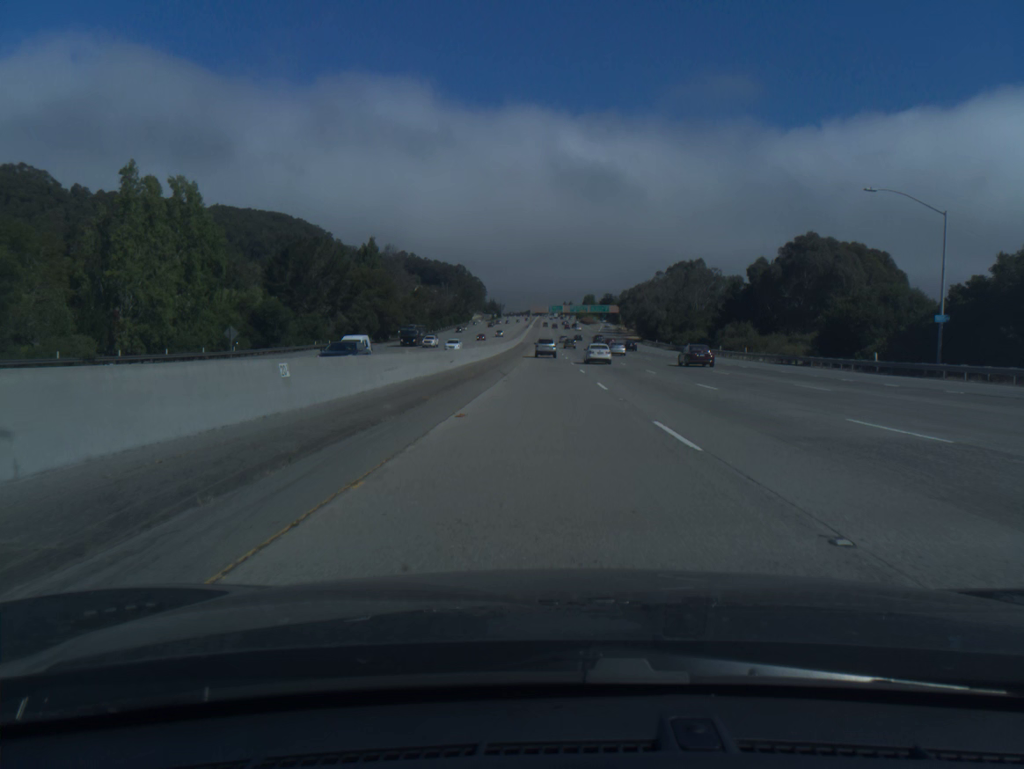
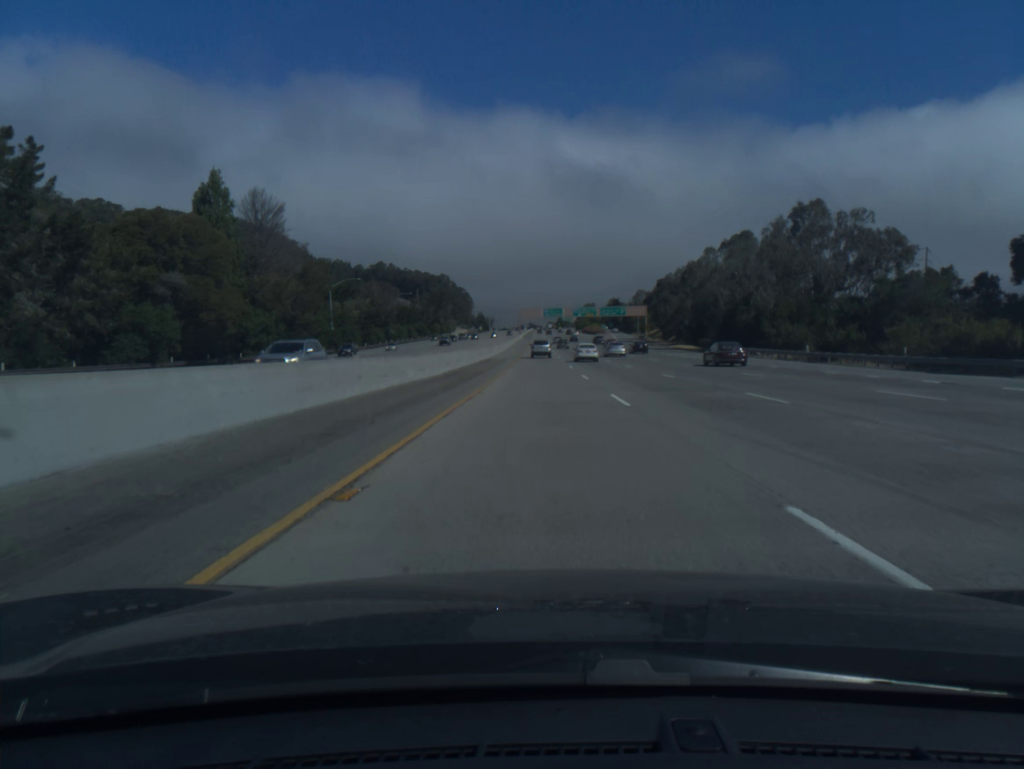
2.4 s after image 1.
(+0.2, +80.6) m; 0°
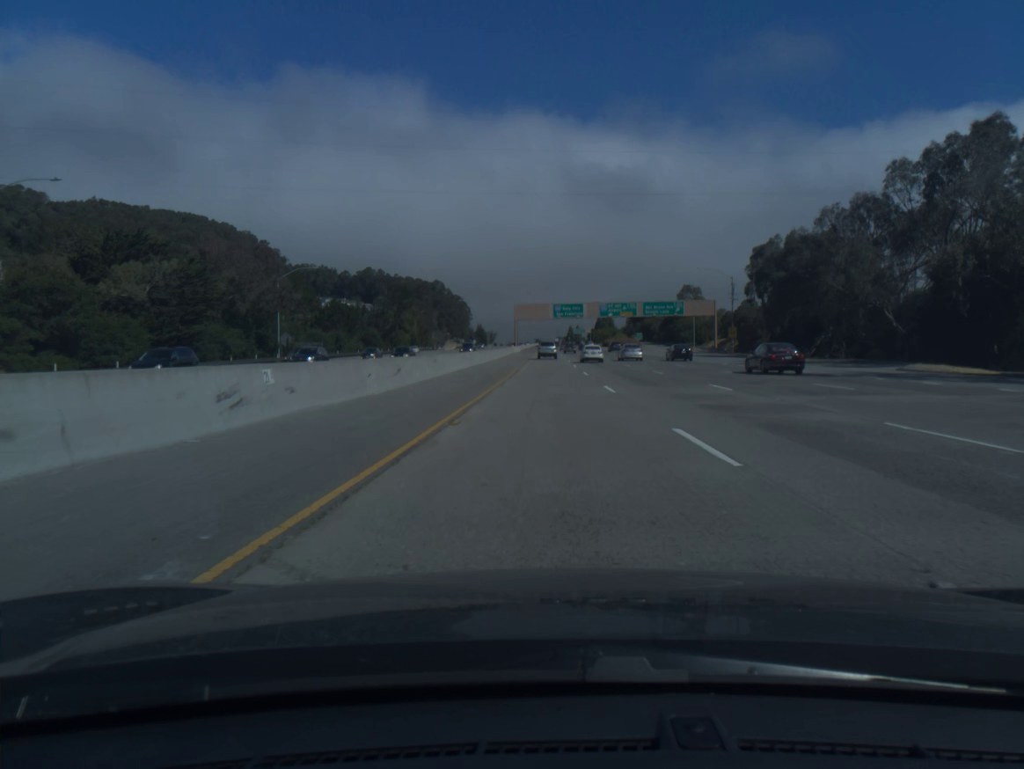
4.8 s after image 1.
(-0.4, +81.1) m; 0°
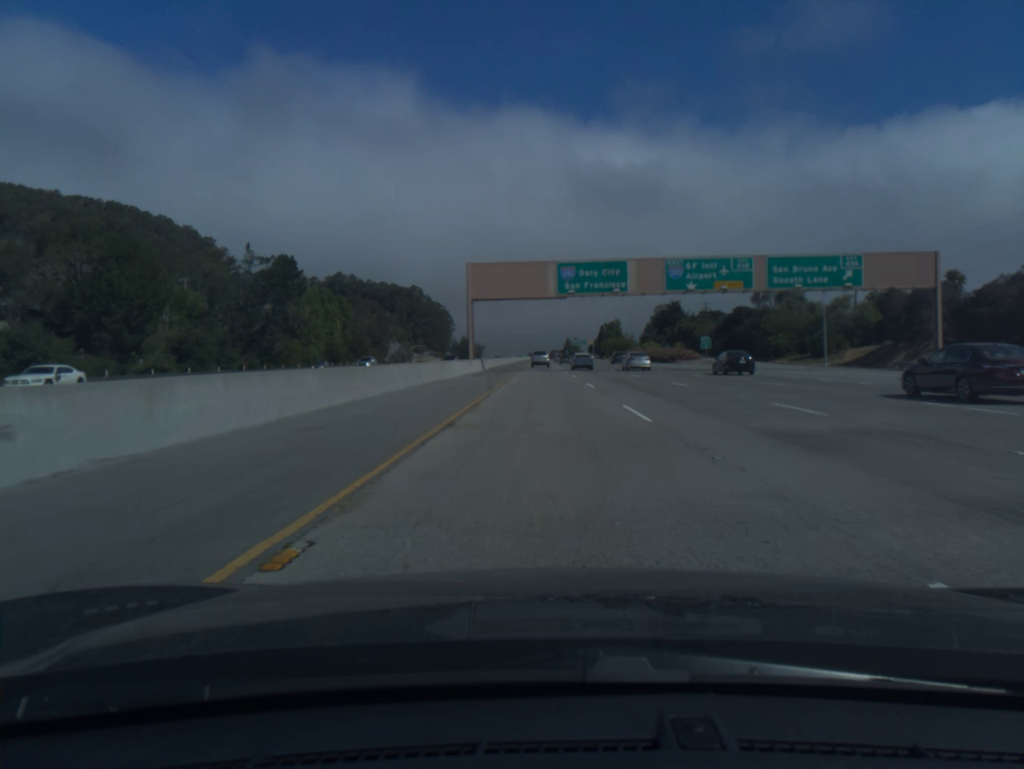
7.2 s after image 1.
(+0.4, +81.3) m; 0°
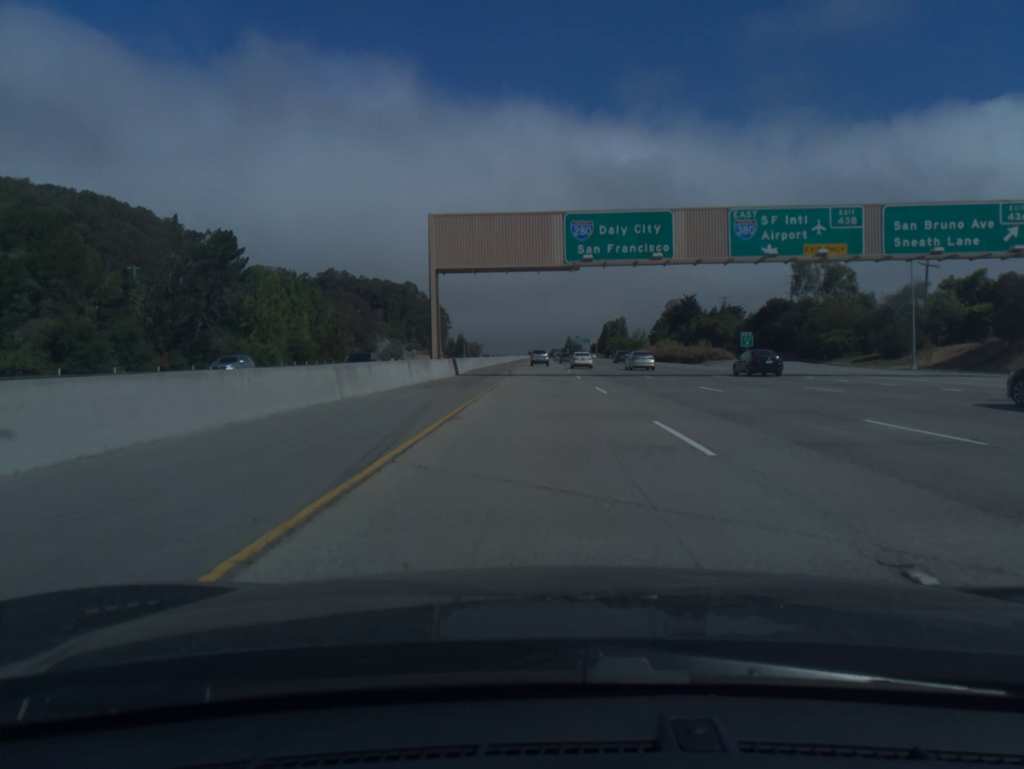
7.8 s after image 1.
(0.0, +20.4) m; 0°
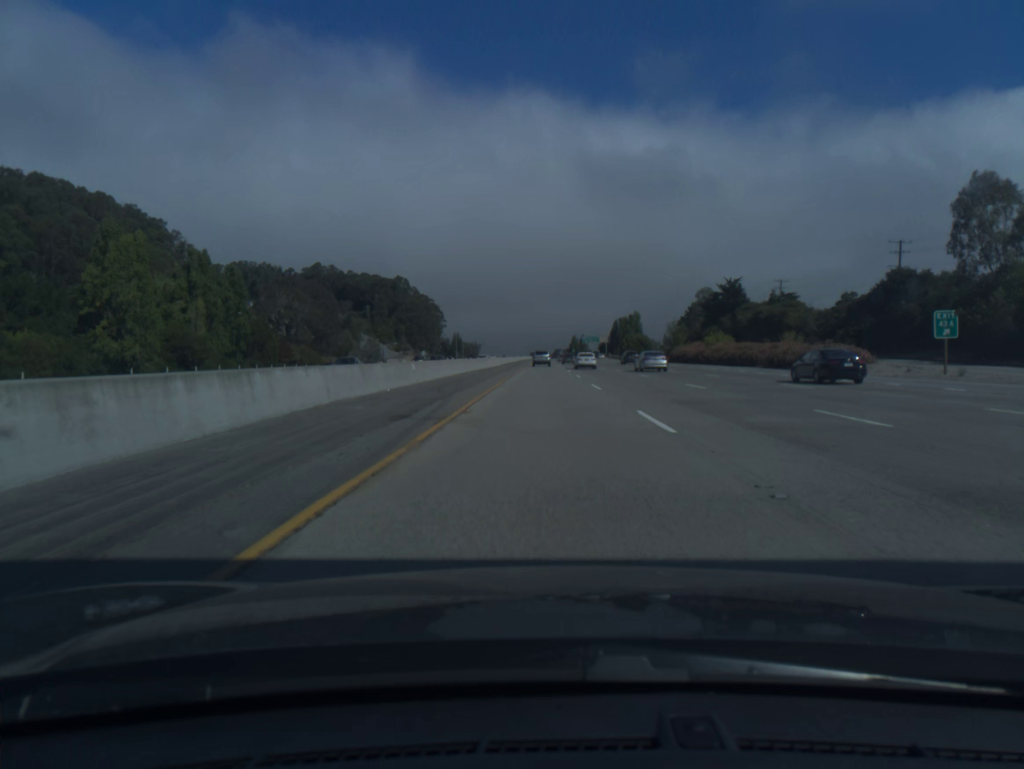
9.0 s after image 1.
(0.0, +41.0) m; 0°
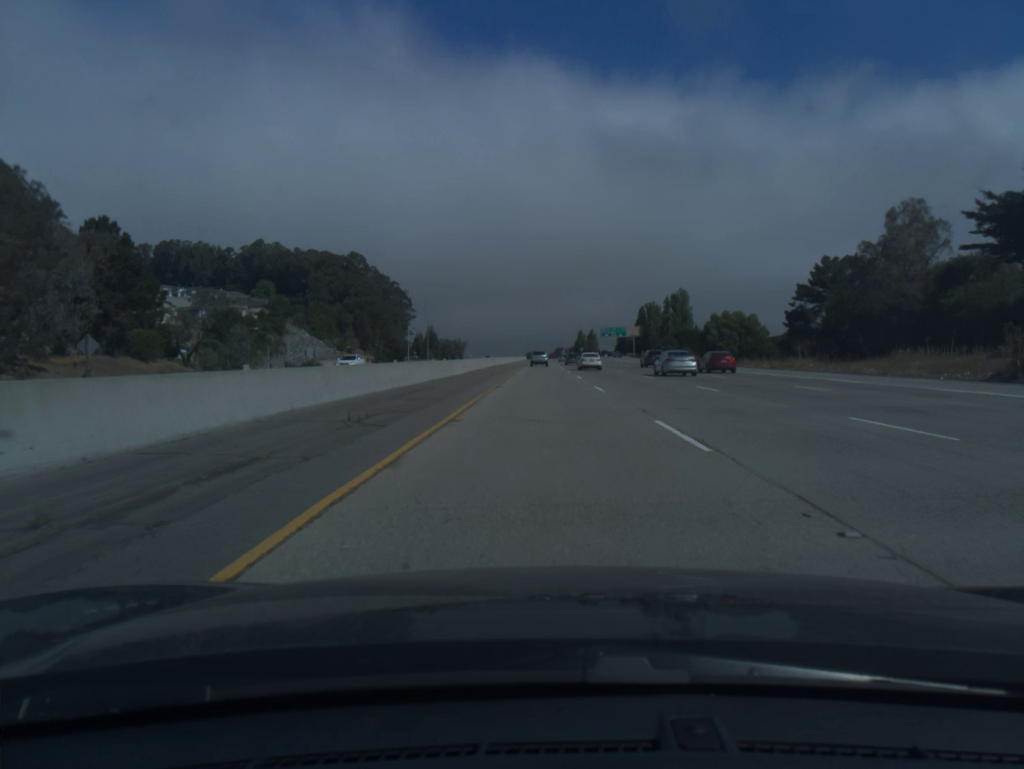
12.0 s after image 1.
(0.0, +103.9) m; 0°
